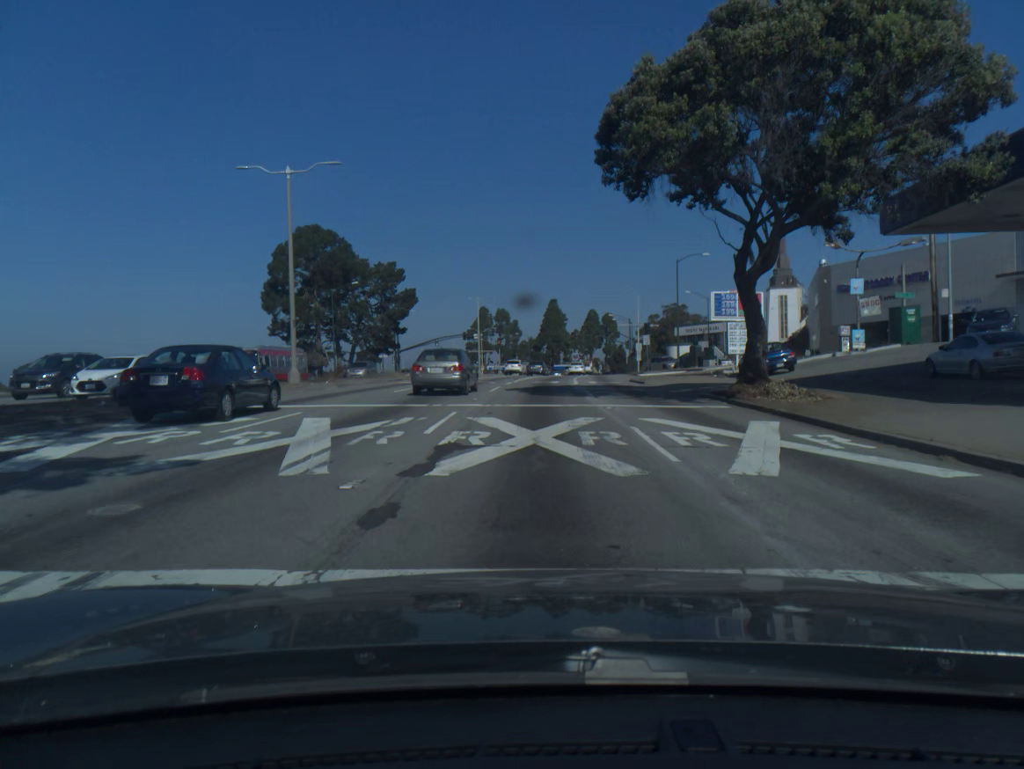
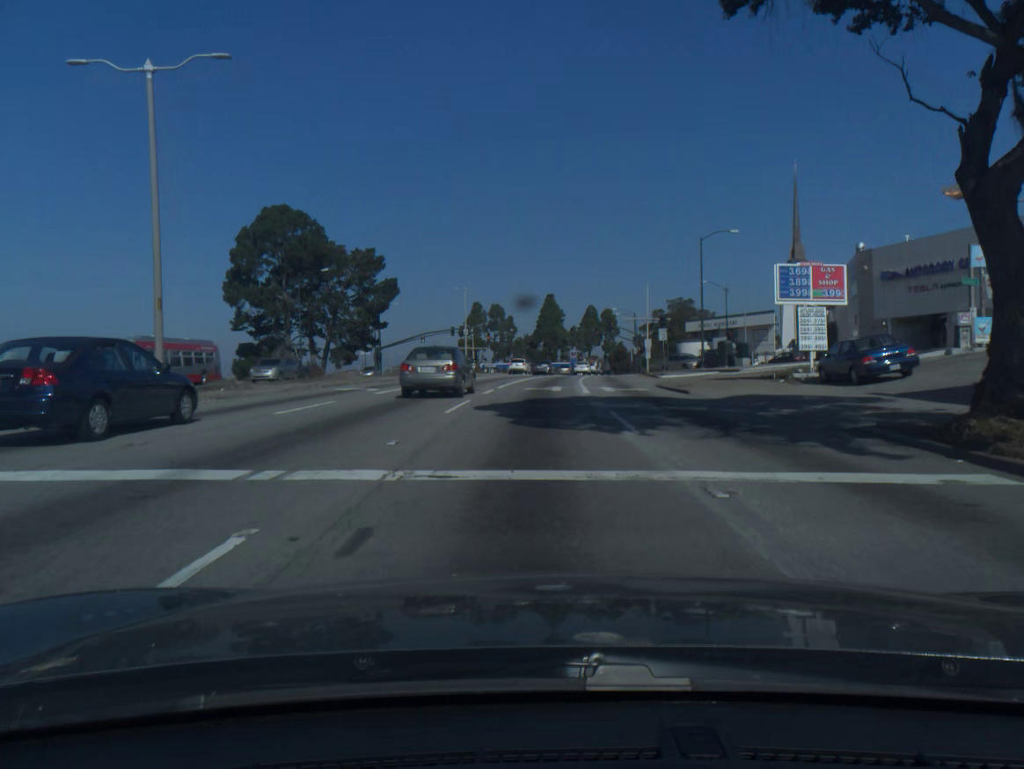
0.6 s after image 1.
(0.0, +11.6) m; 0°
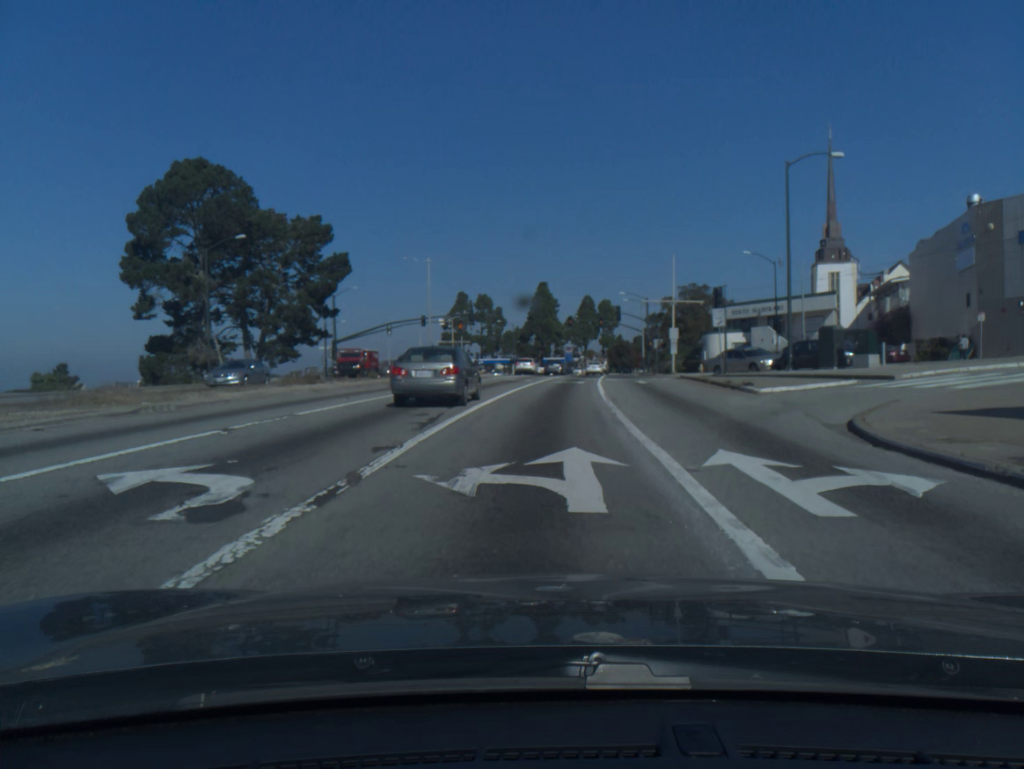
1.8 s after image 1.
(+0.1, +21.2) m; +1°
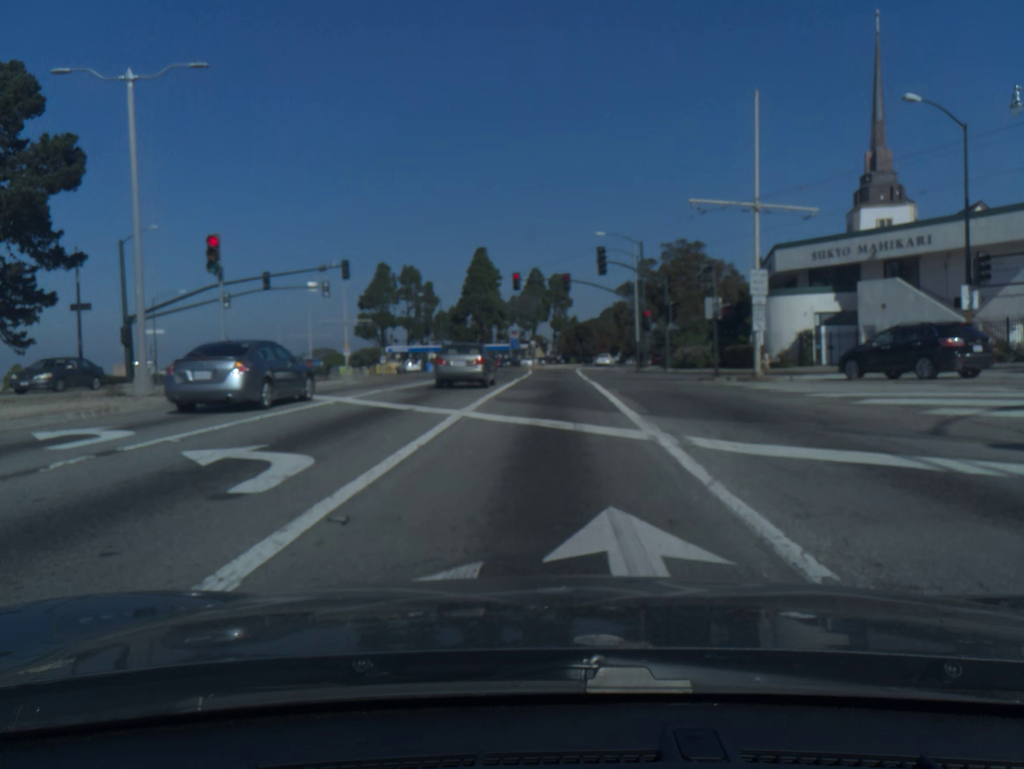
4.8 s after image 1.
(+1.3, +38.3) m; +4°
